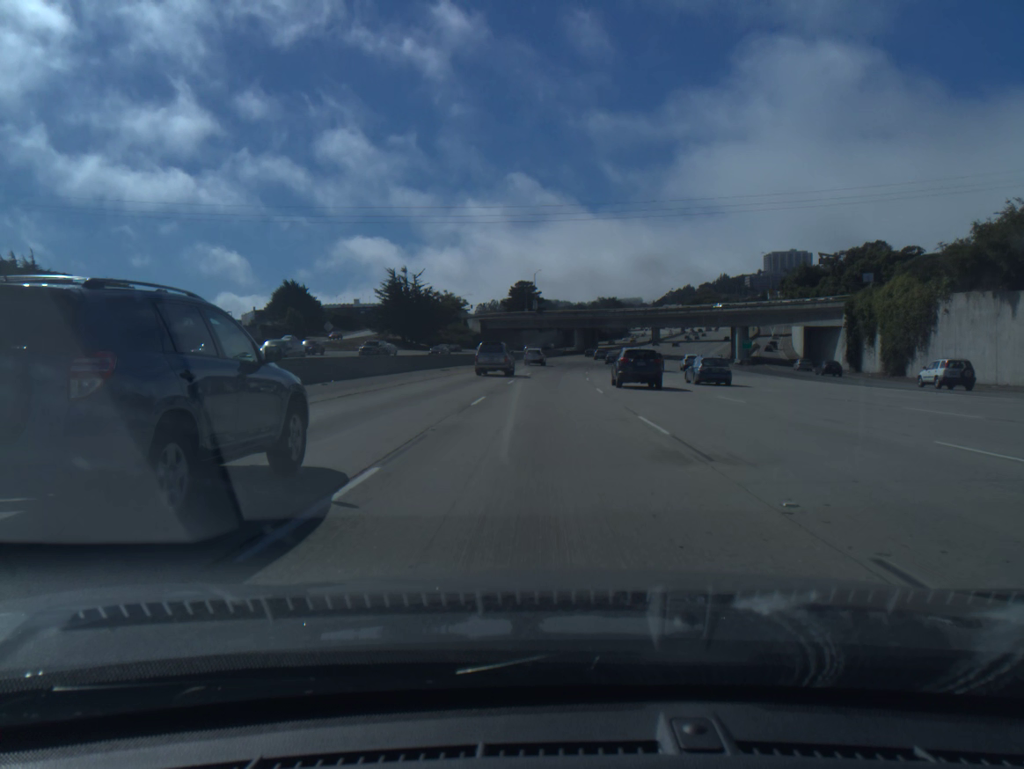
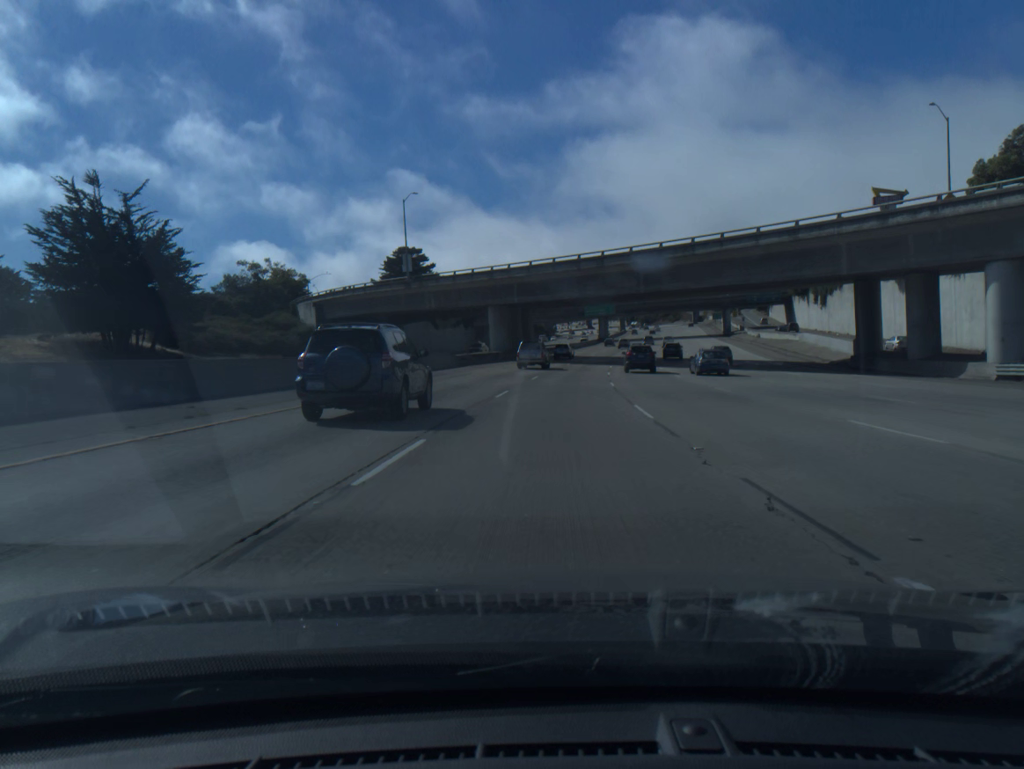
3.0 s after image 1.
(+3.4, +85.0) m; +6°
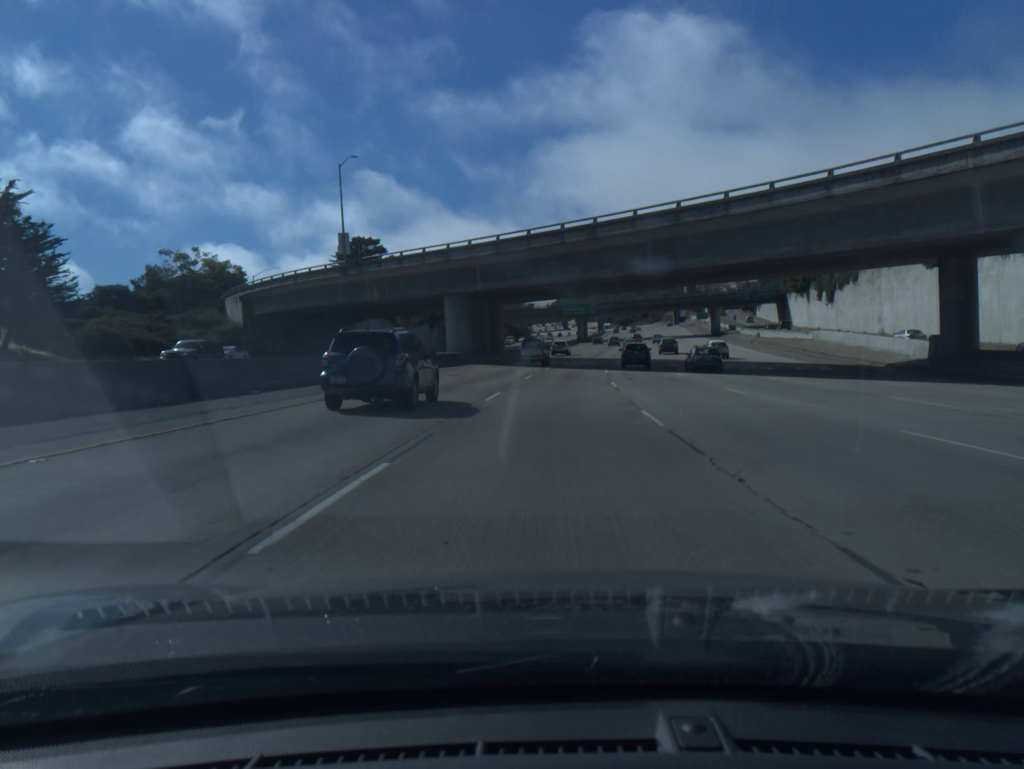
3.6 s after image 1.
(+0.3, +17.0) m; +2°
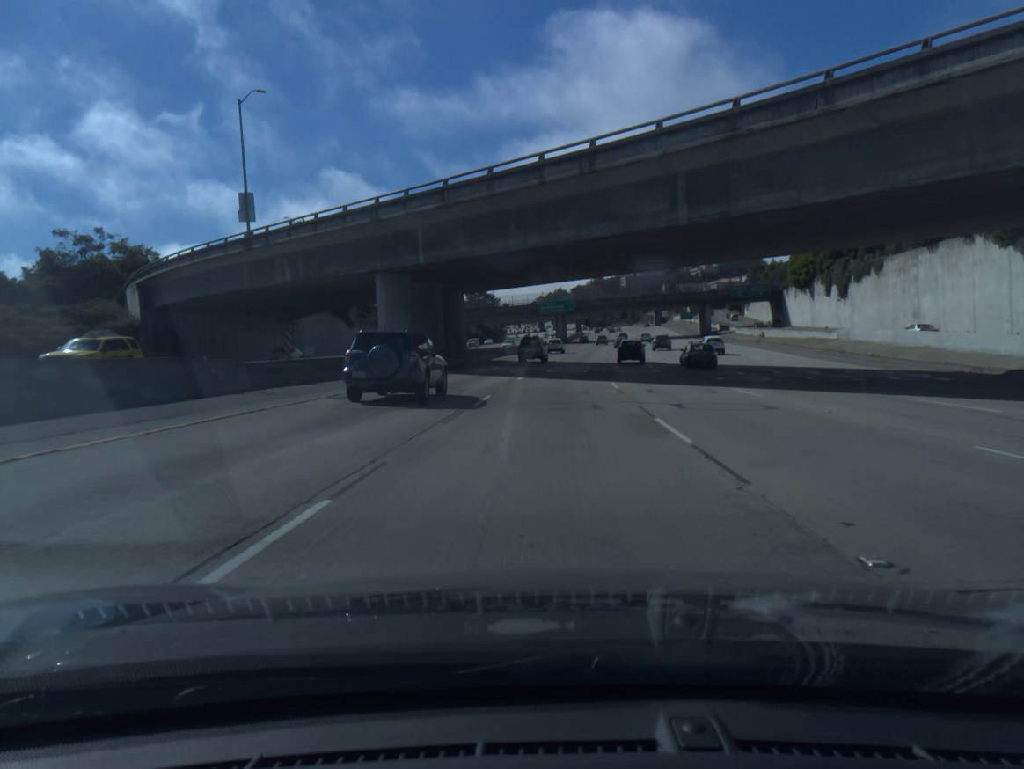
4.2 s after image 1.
(+0.3, +17.0) m; +2°
